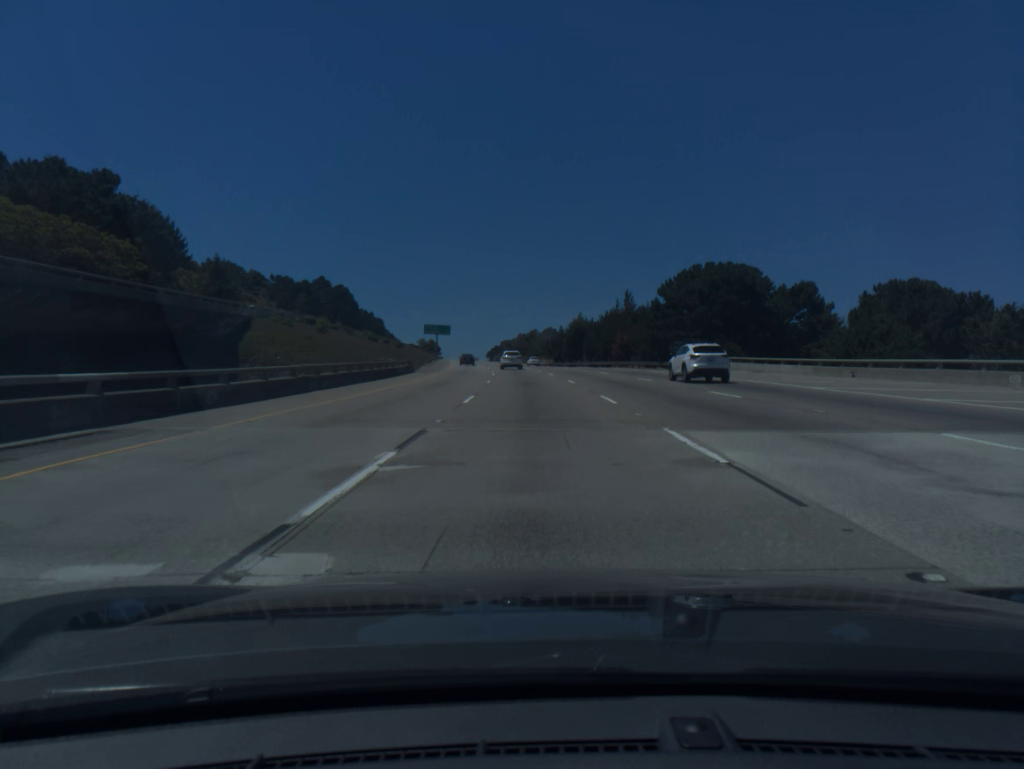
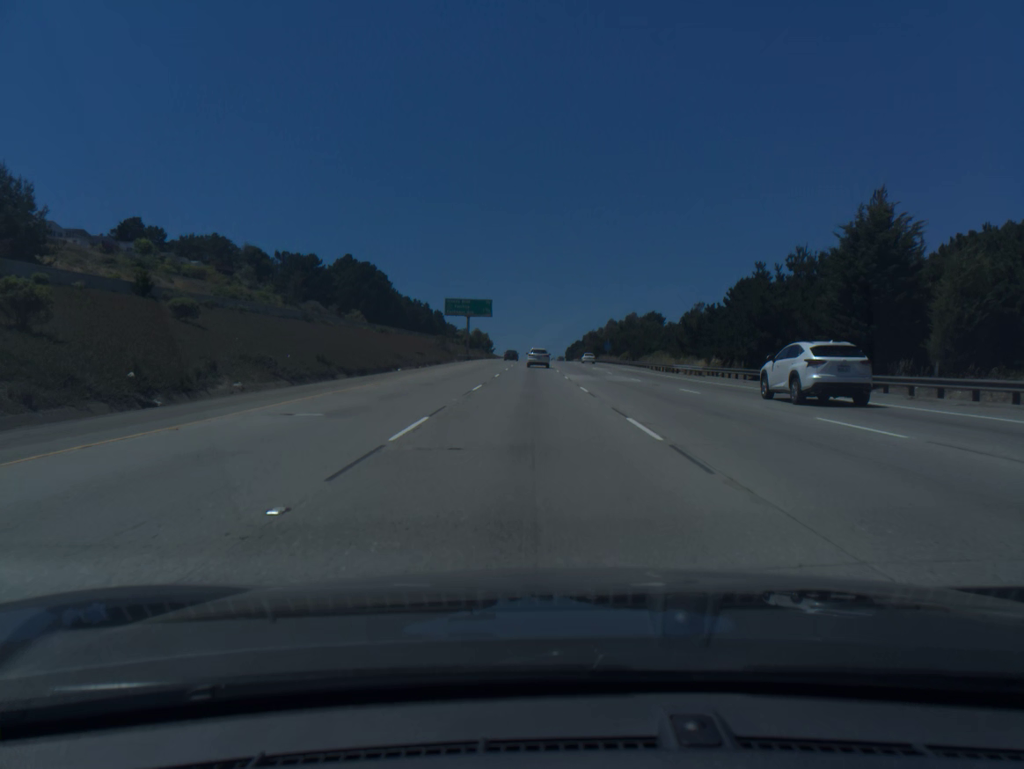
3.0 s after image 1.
(-4.8, +91.4) m; -6°
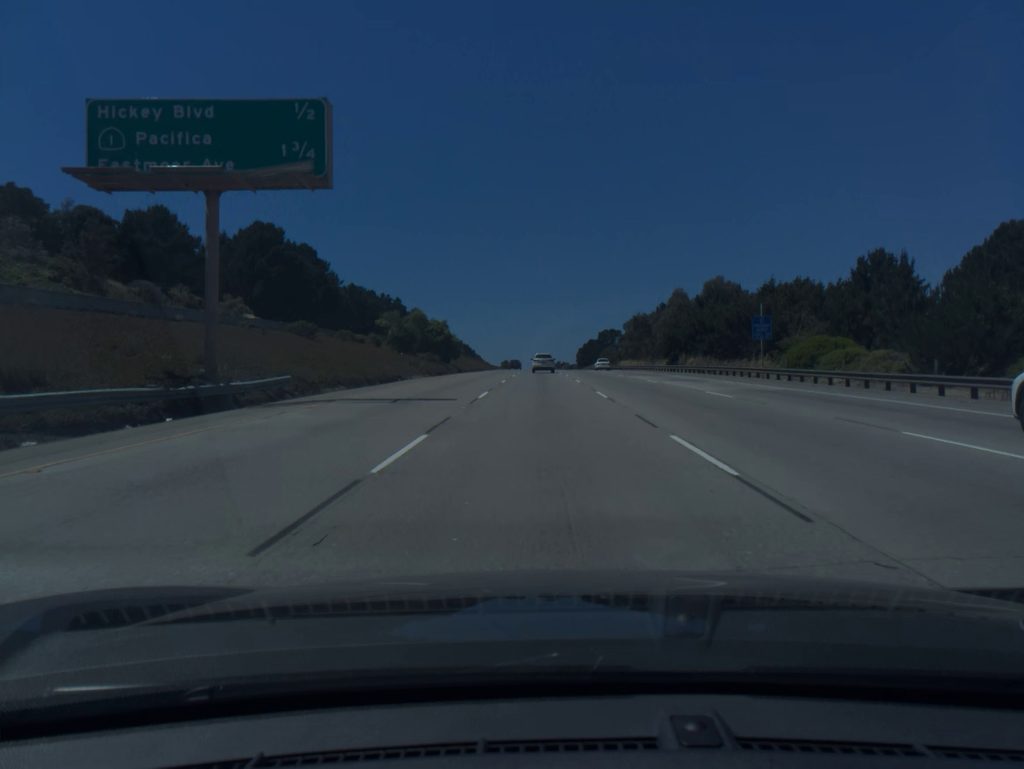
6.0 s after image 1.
(-1.2, +90.2) m; 0°
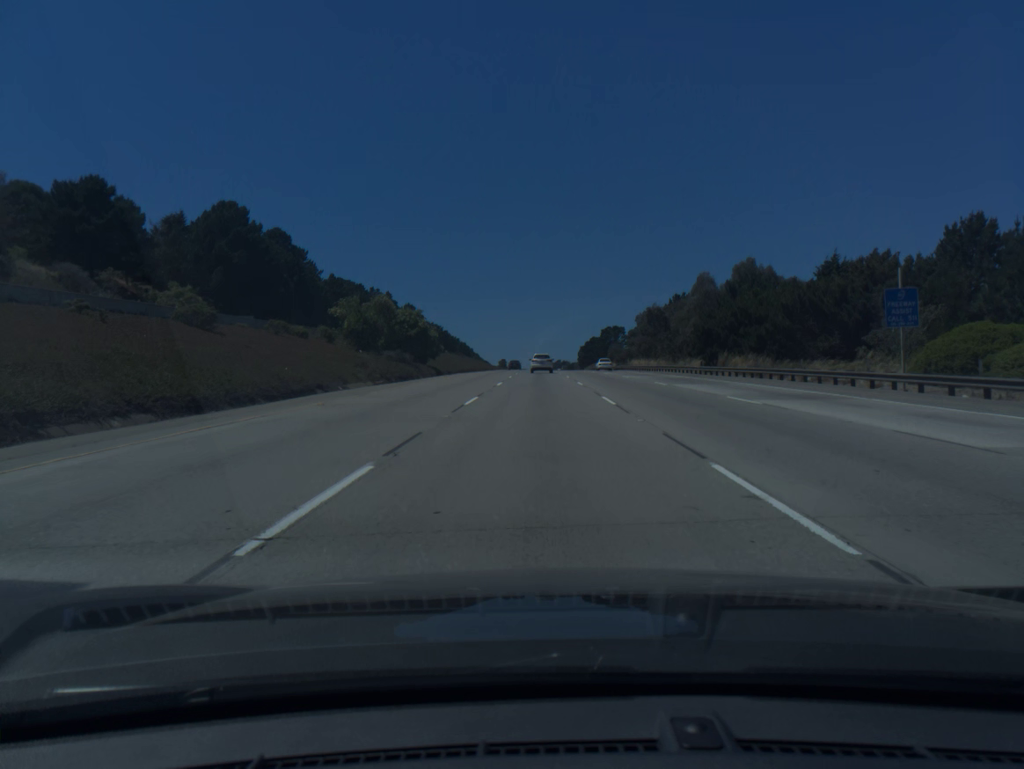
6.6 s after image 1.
(0.0, +17.9) m; 0°
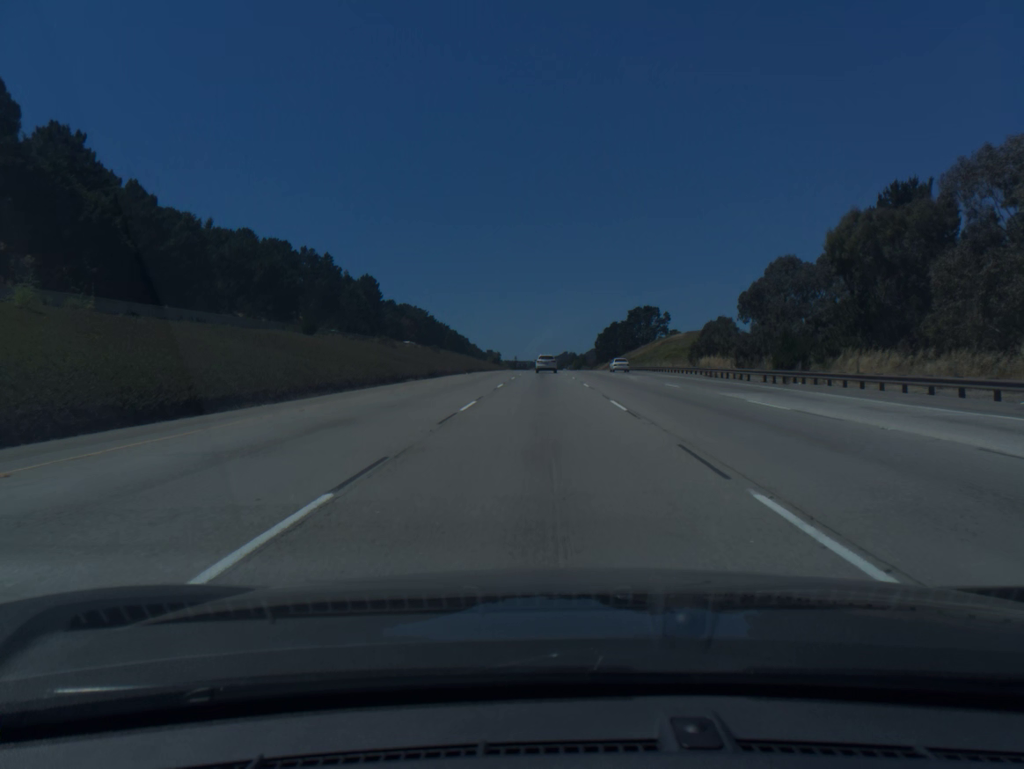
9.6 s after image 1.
(-0.3, +89.5) m; 0°
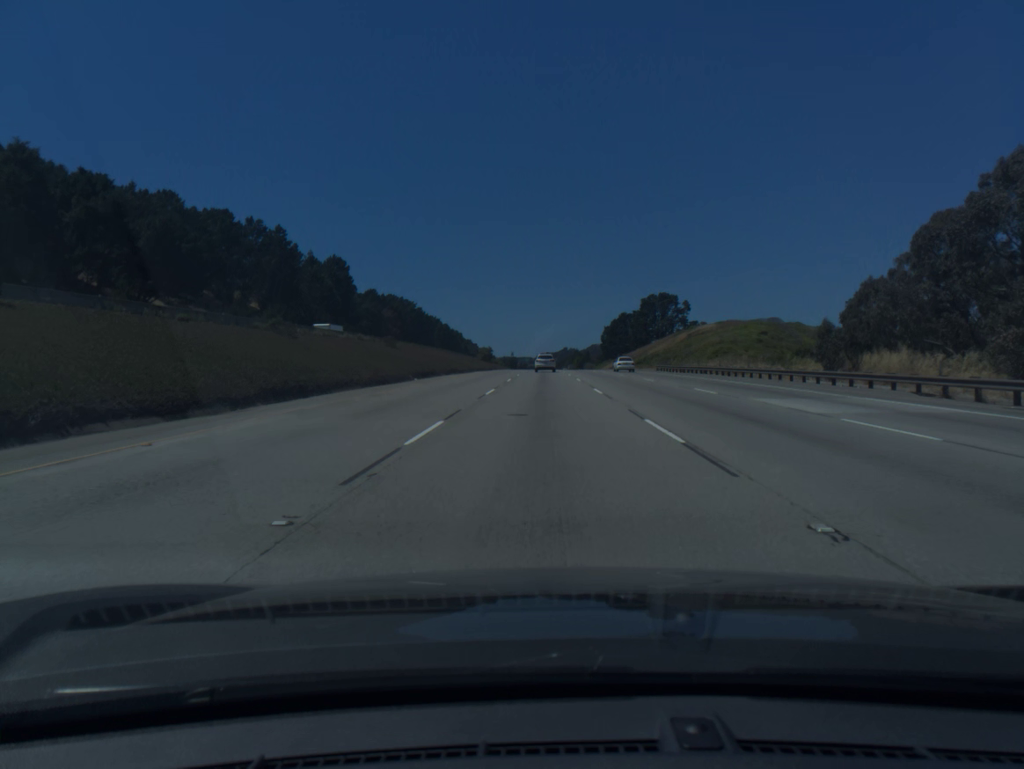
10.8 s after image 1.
(0.0, +36.0) m; 0°
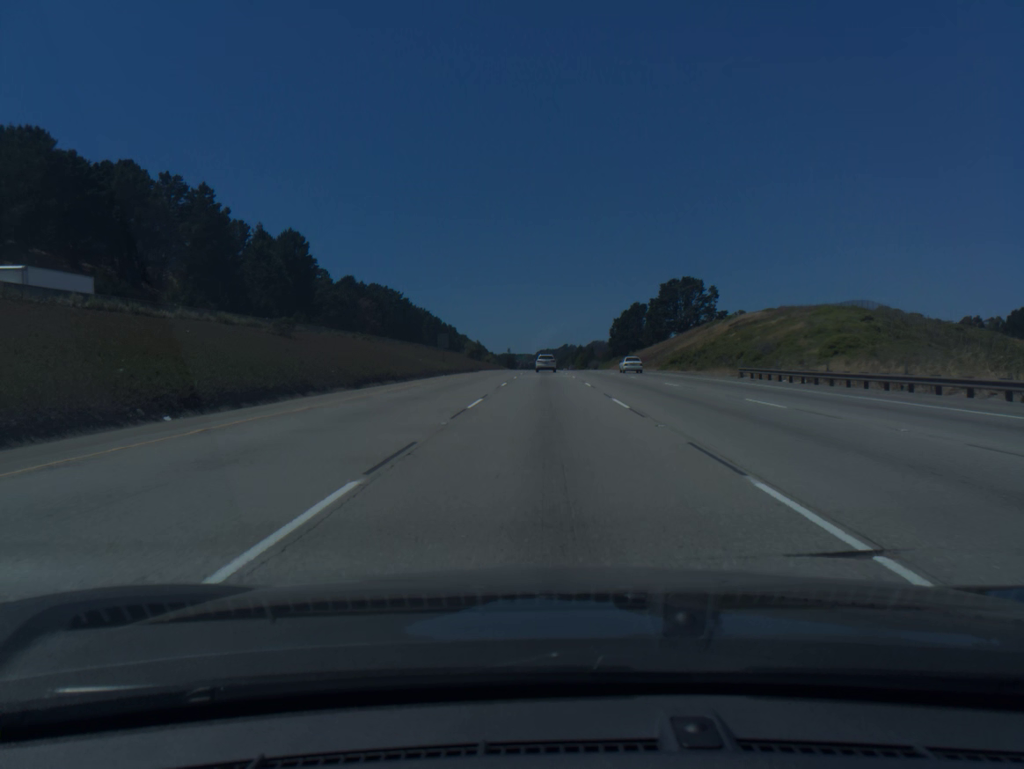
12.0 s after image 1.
(0.0, +36.3) m; 0°
